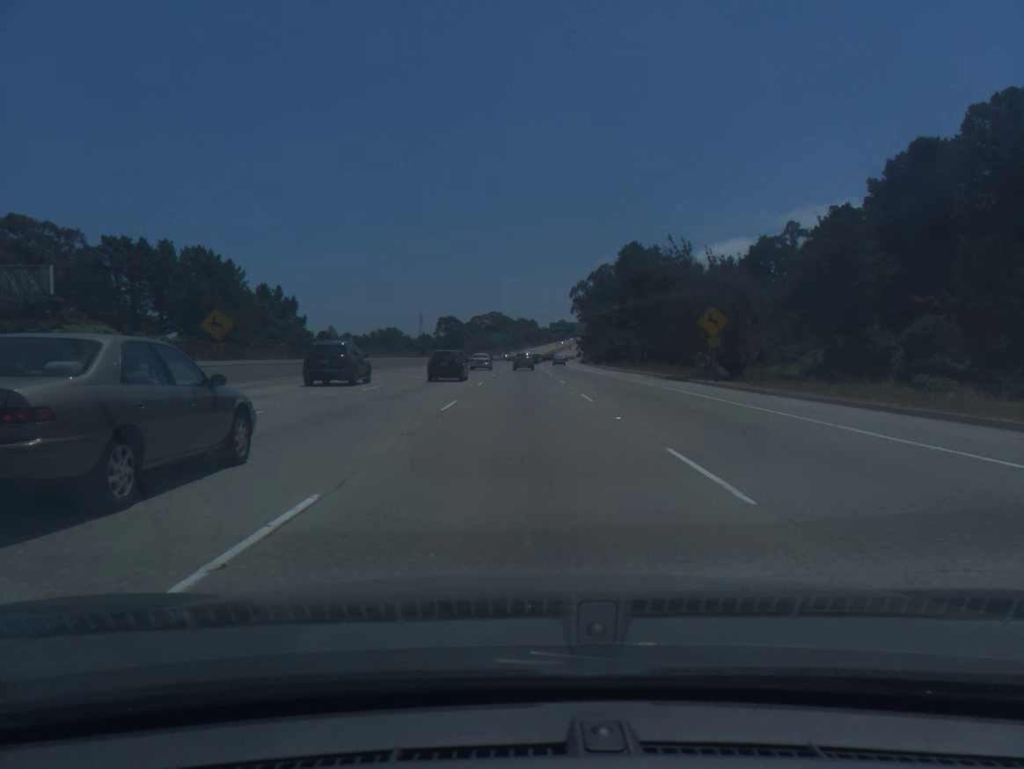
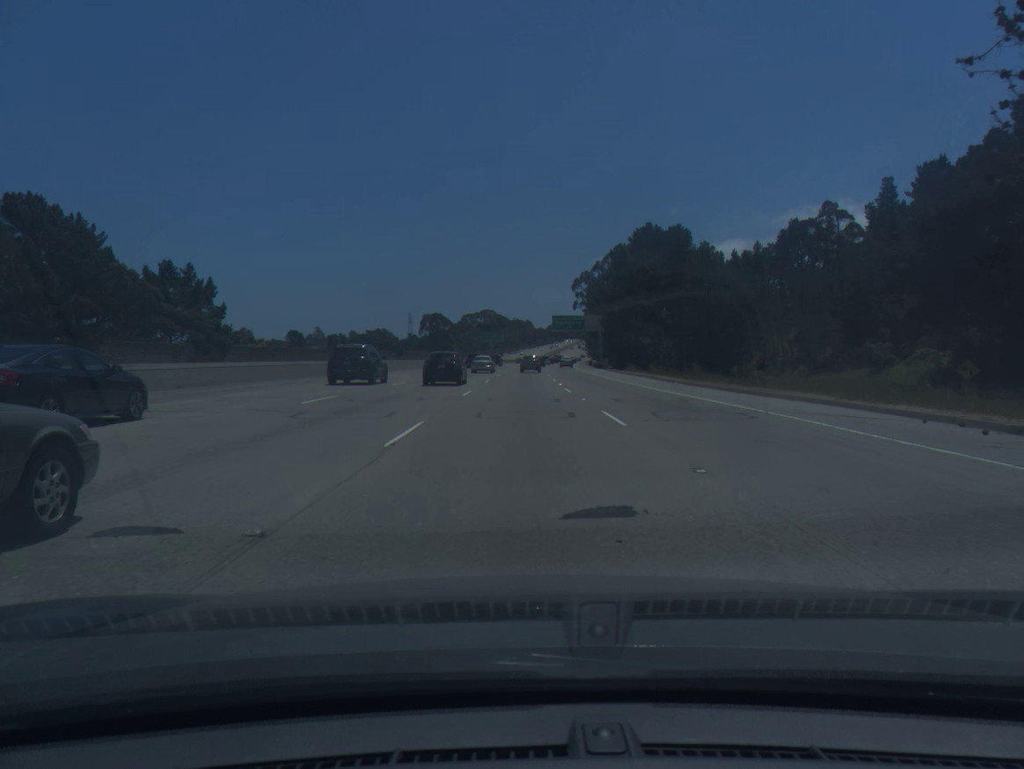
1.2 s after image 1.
(+0.1, +36.1) m; 0°
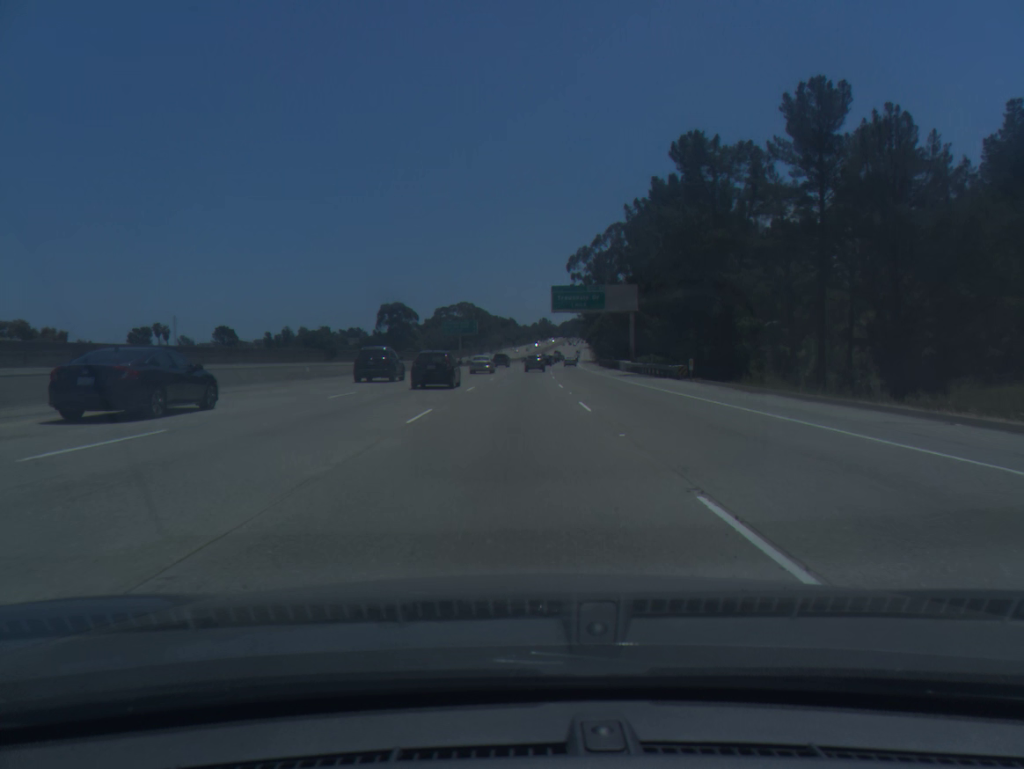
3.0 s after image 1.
(+0.6, +54.4) m; +1°
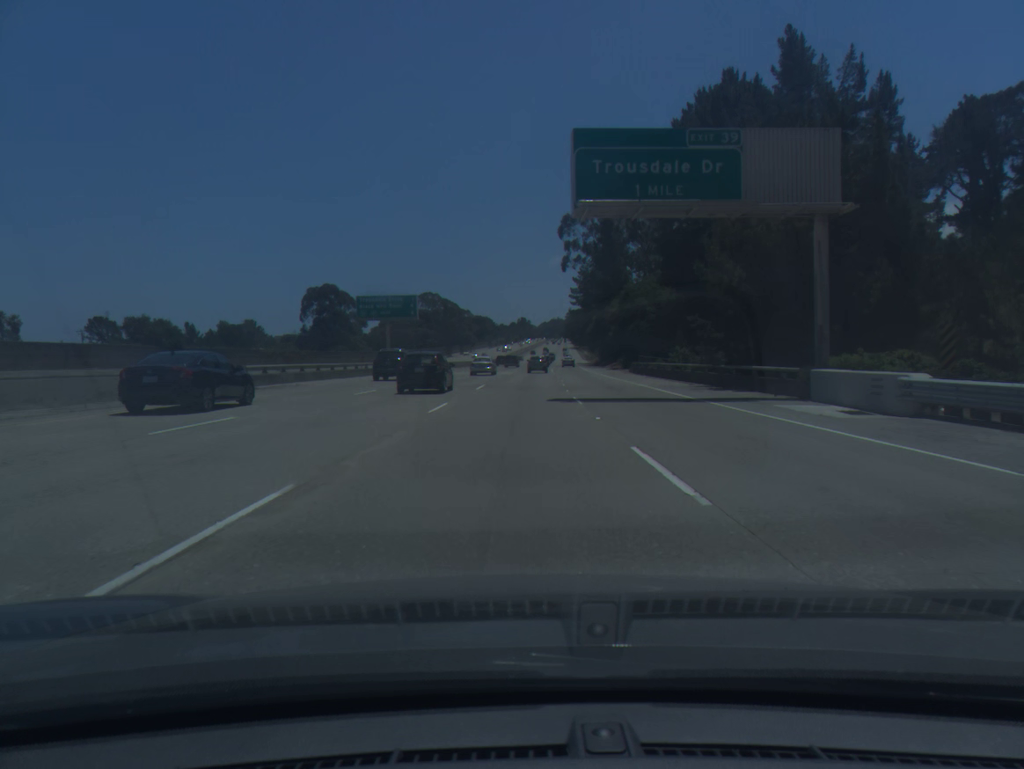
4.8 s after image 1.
(+0.8, +54.9) m; +2°
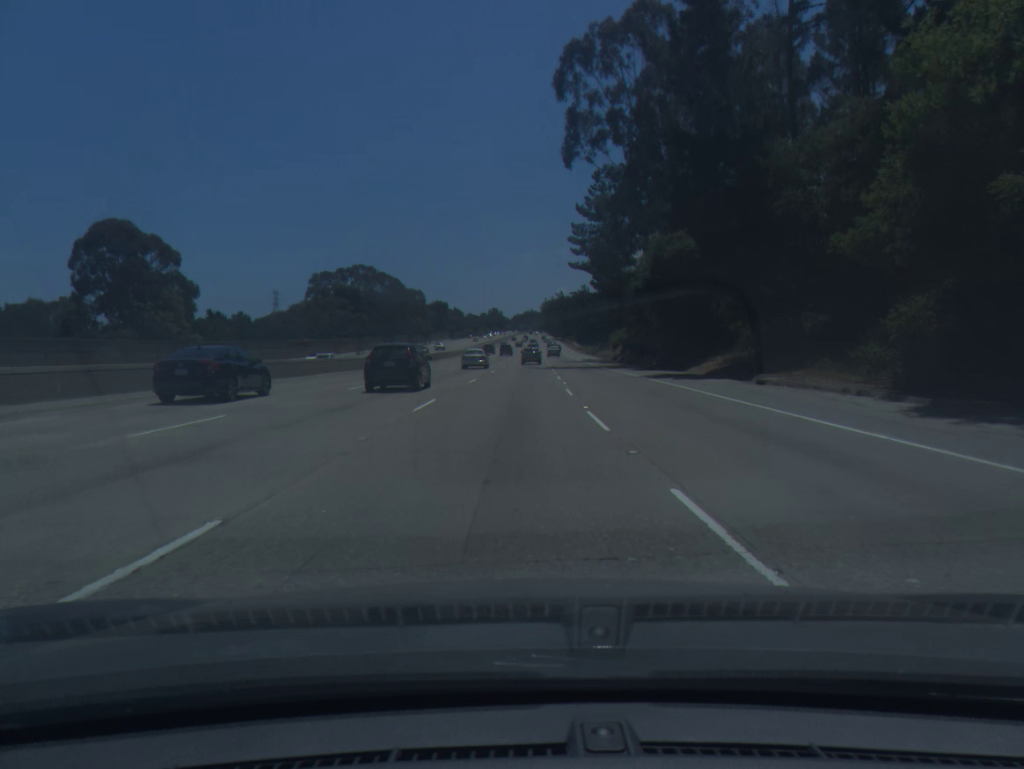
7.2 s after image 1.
(+1.6, +73.9) m; +2°
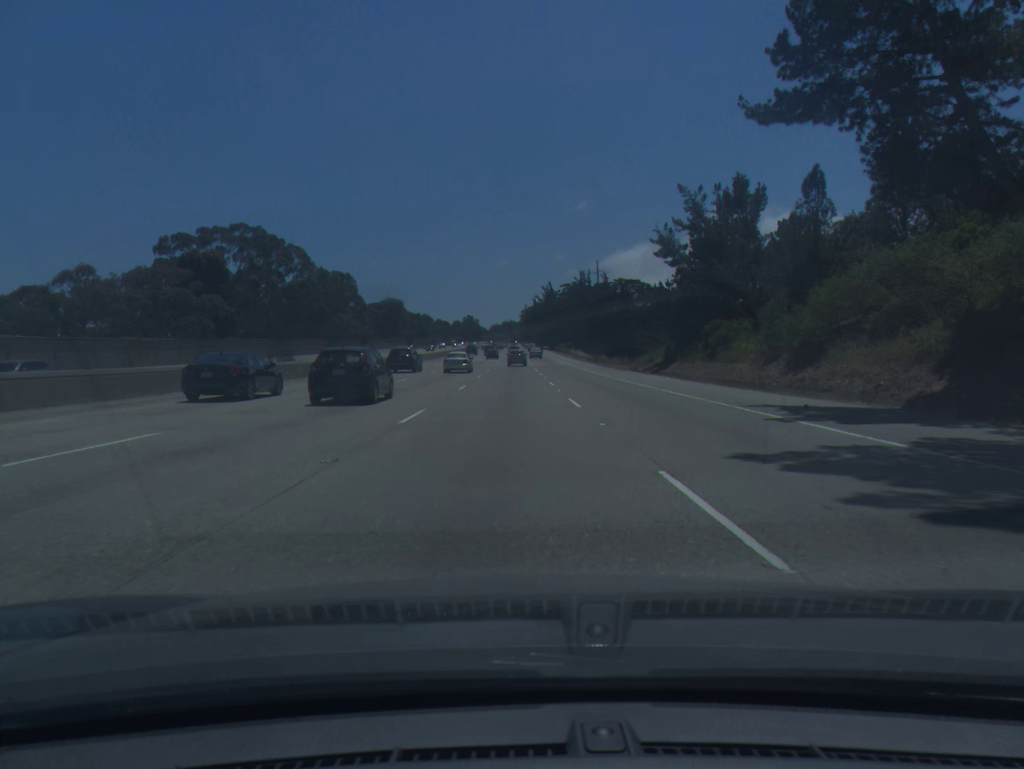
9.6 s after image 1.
(+1.1, +74.8) m; +2°
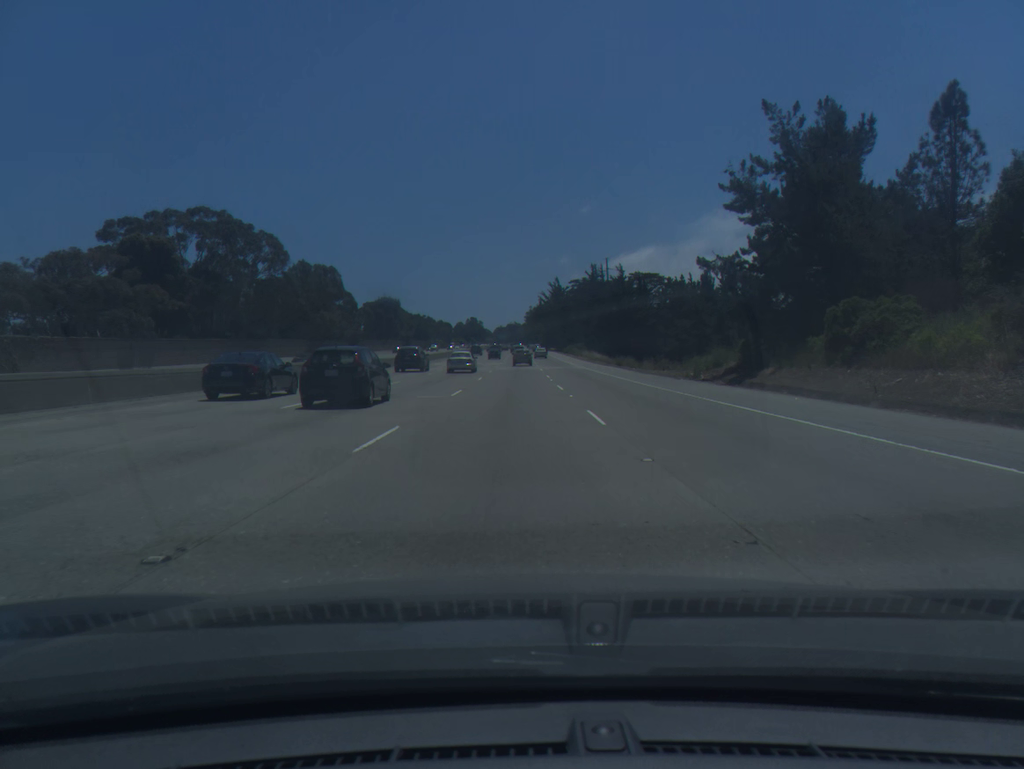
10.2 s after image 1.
(-0.1, +18.9) m; 0°
